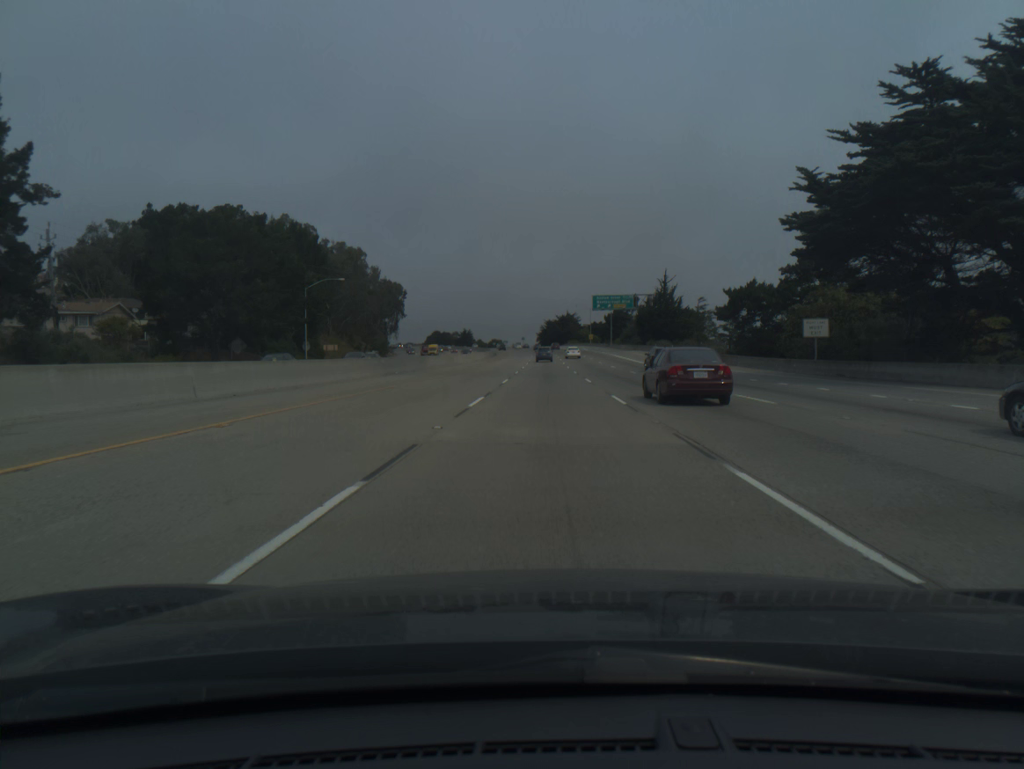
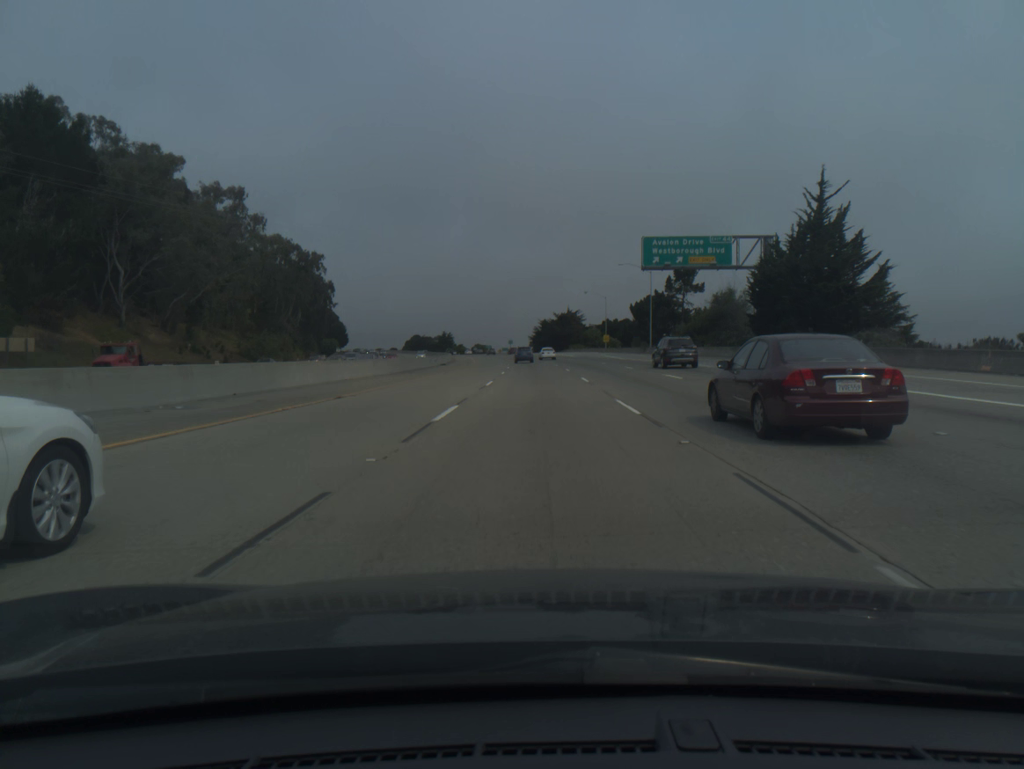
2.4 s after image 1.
(+0.6, +77.1) m; +1°
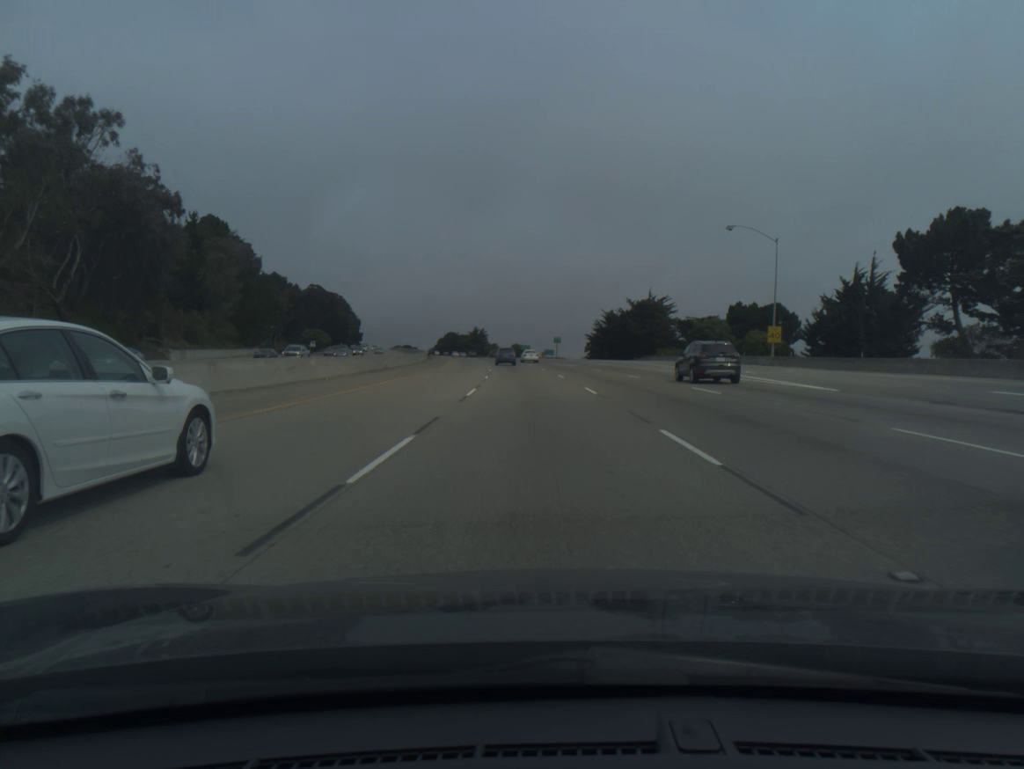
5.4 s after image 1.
(-2.3, +94.1) m; -4°
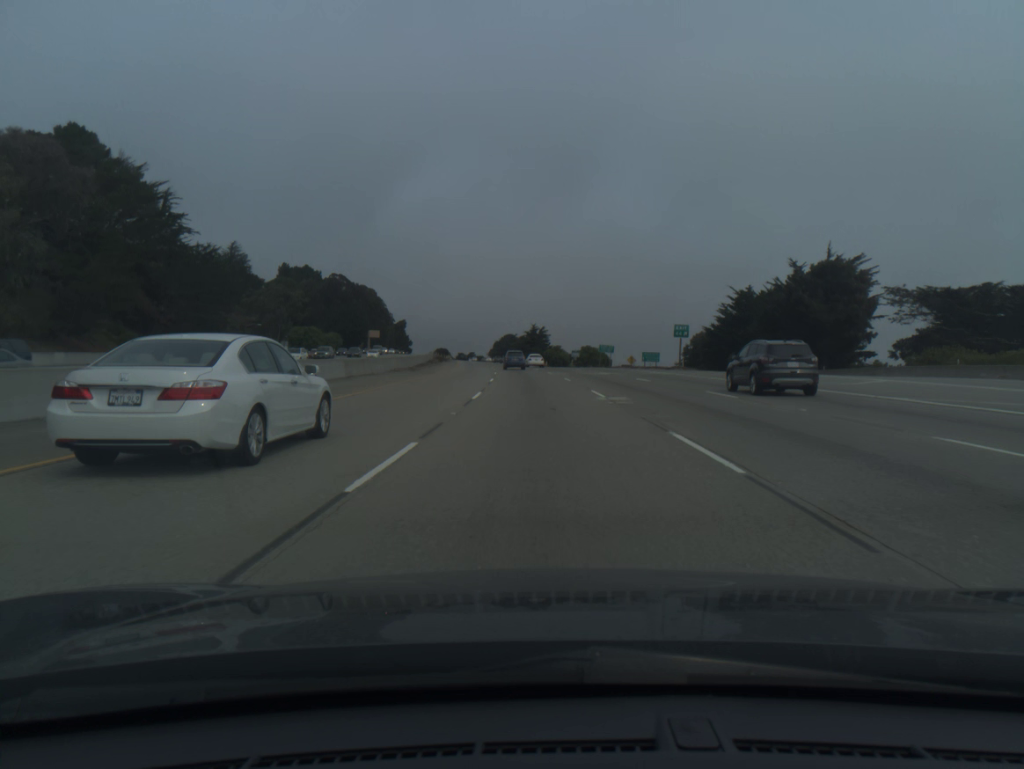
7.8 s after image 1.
(-3.2, +73.4) m; -5°
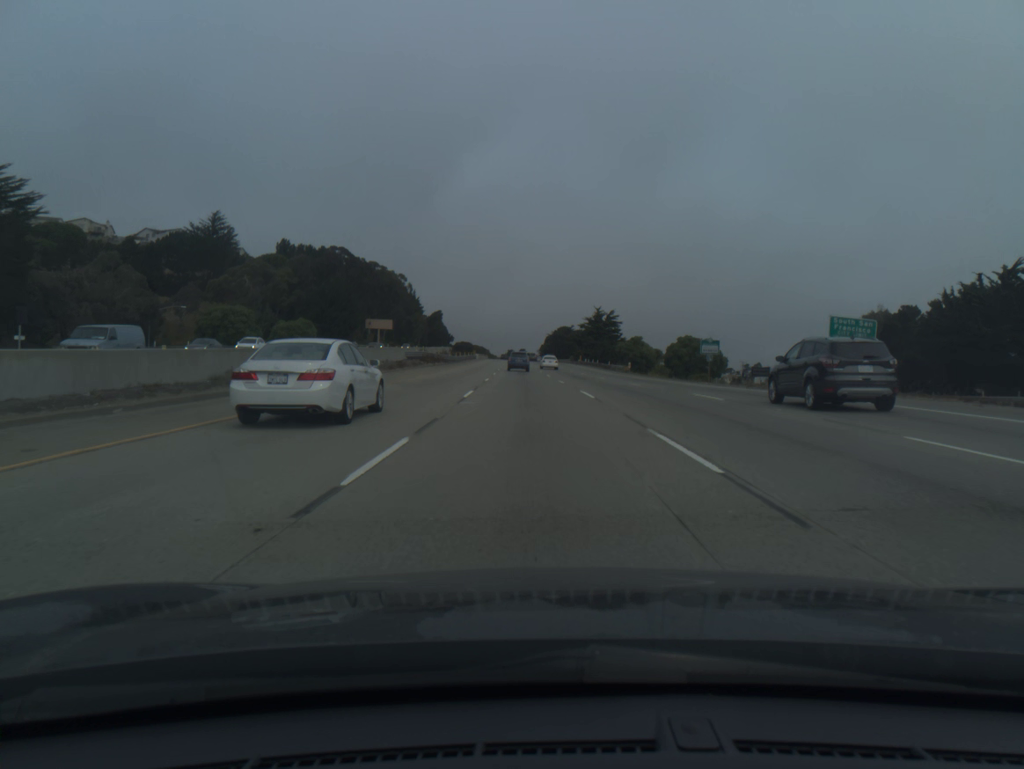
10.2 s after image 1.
(-2.5, +72.3) m; -4°
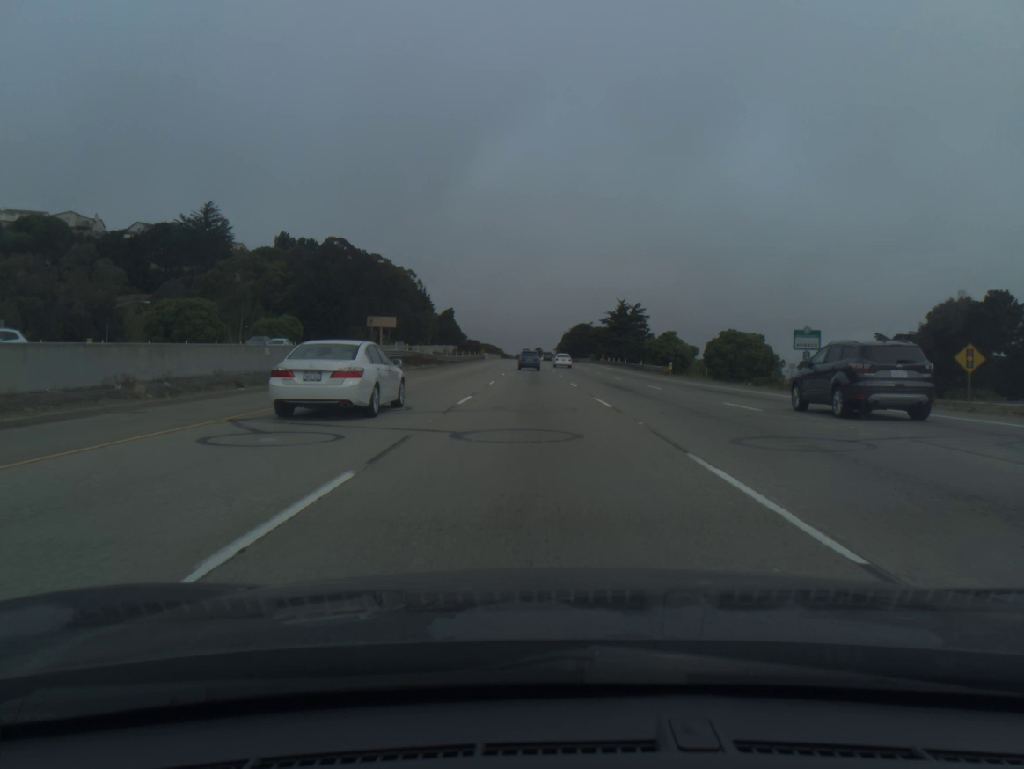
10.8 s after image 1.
(-0.2, +18.0) m; -1°
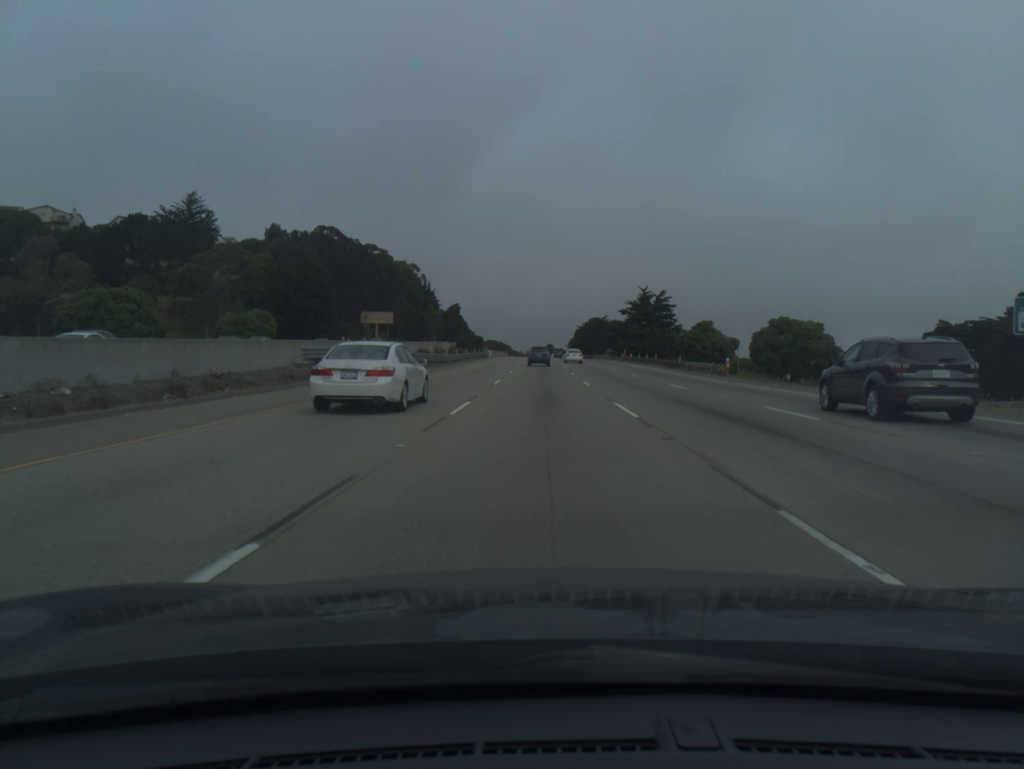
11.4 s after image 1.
(-0.1, +18.0) m; -1°
